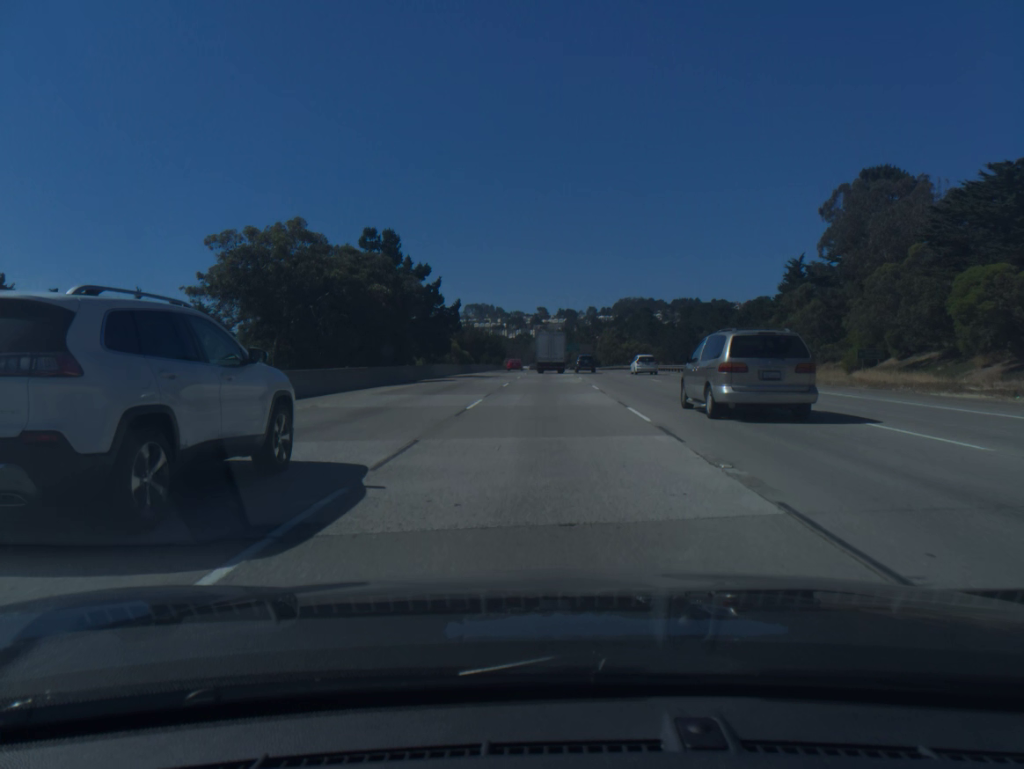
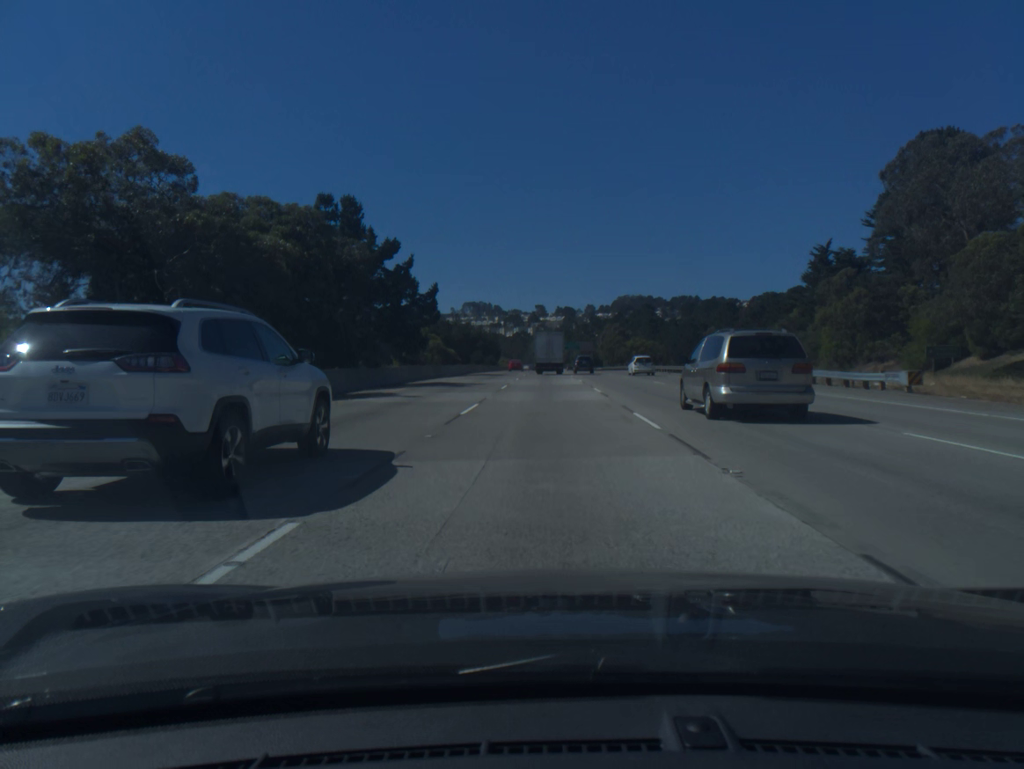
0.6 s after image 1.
(0.0, +15.9) m; 0°
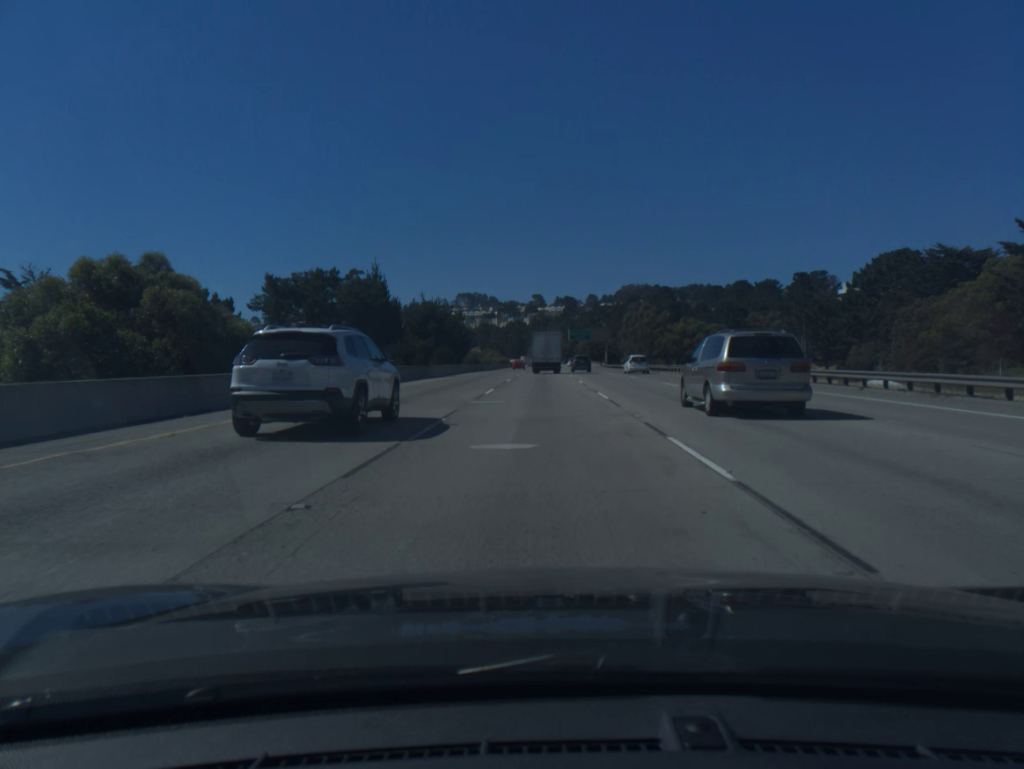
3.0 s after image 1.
(+0.3, +64.0) m; 0°
